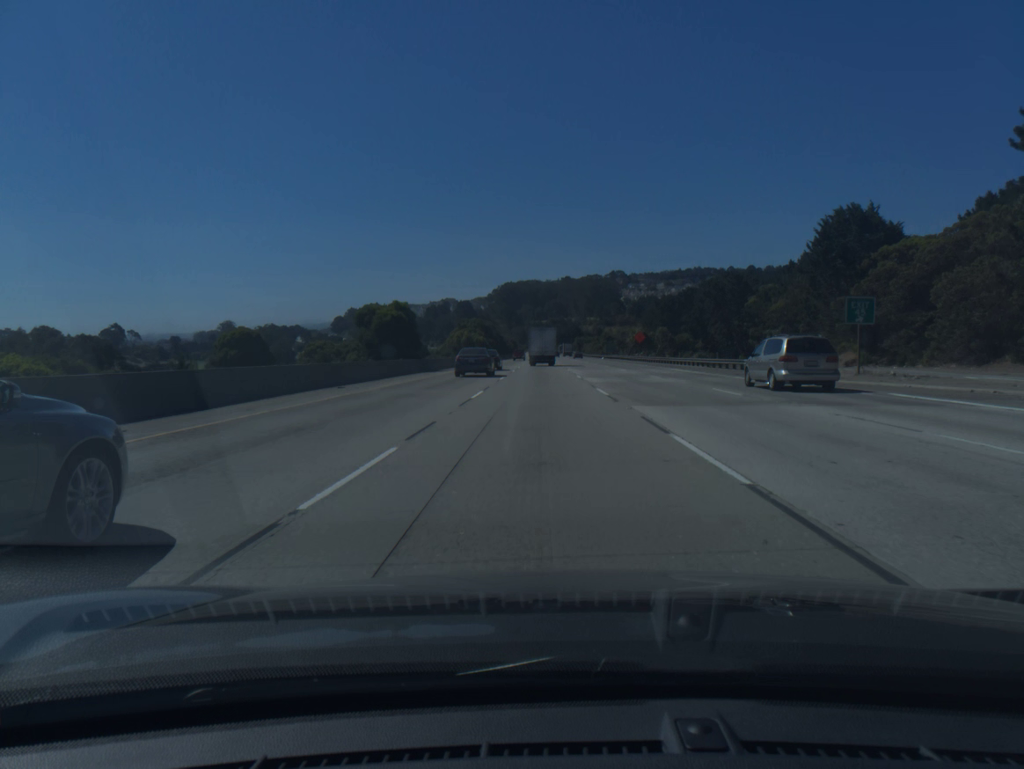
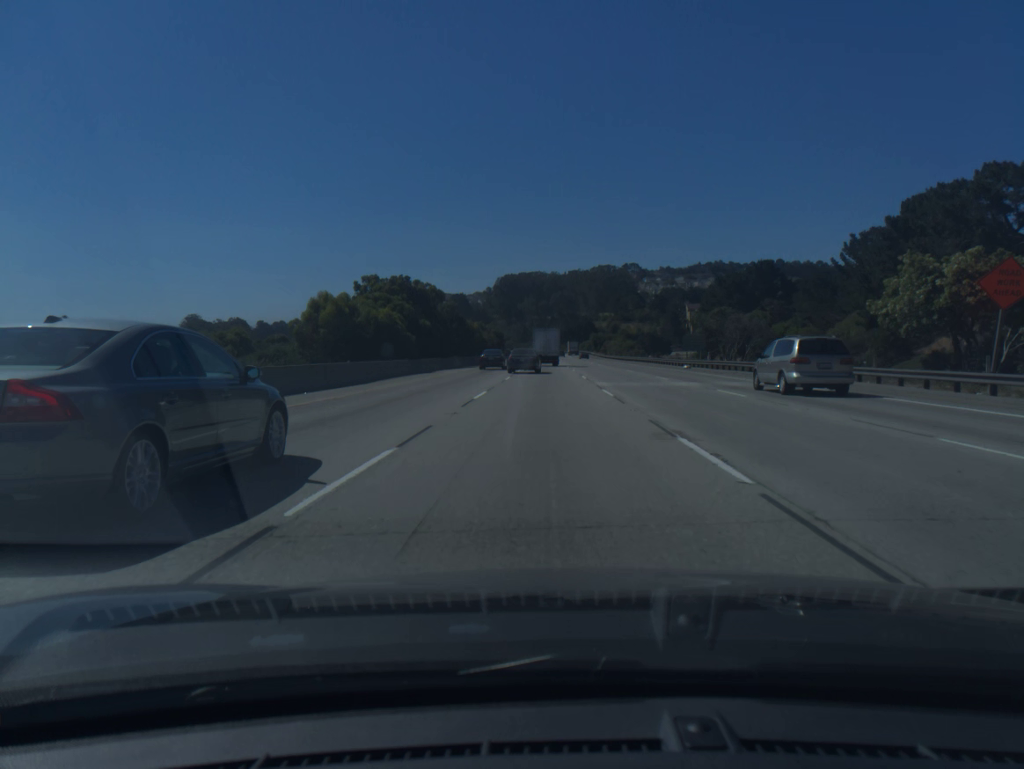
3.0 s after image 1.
(-0.4, +87.5) m; 0°
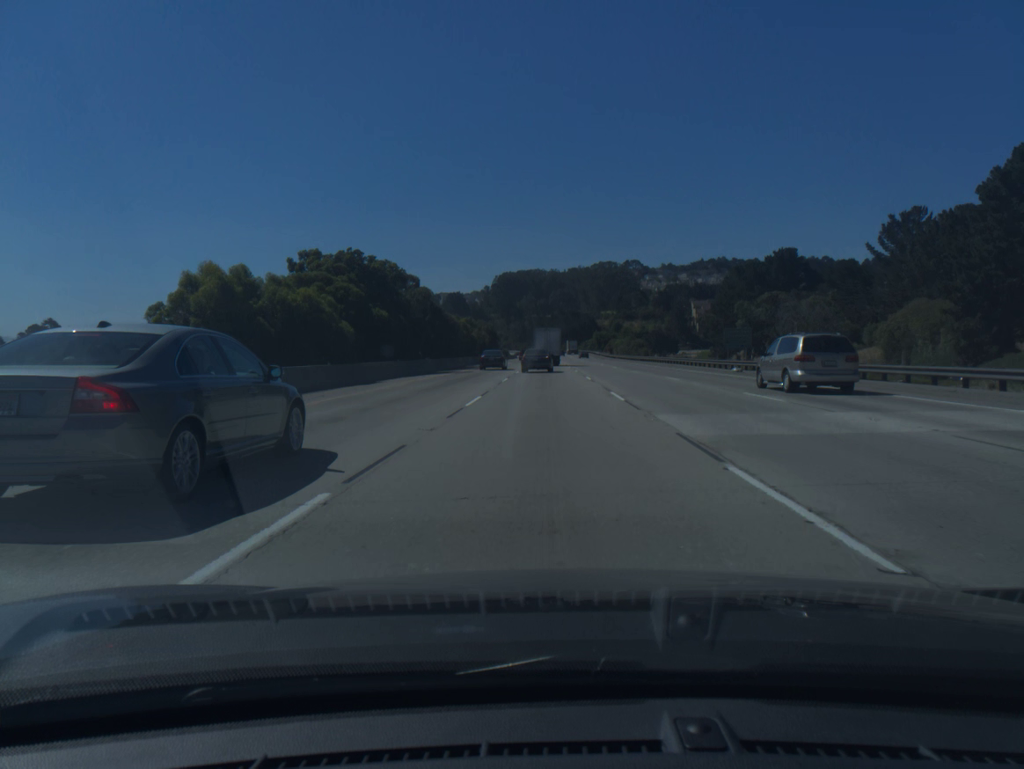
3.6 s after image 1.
(0.0, +17.5) m; 0°
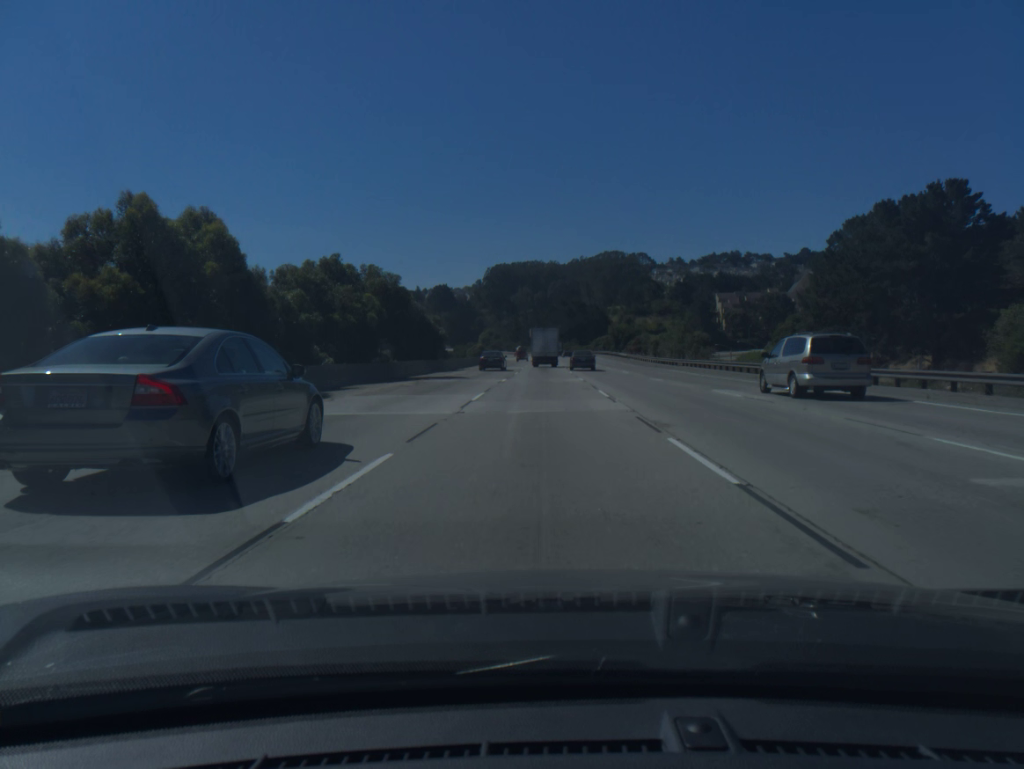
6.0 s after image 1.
(+0.2, +70.1) m; 0°
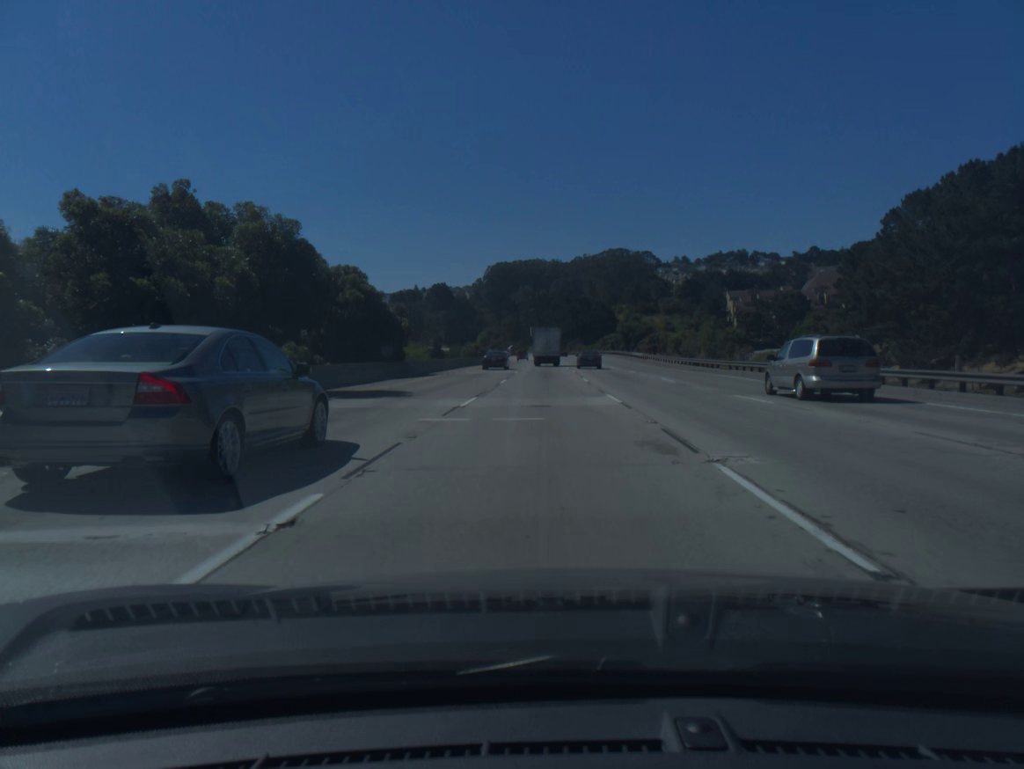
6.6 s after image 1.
(0.0, +17.5) m; 0°
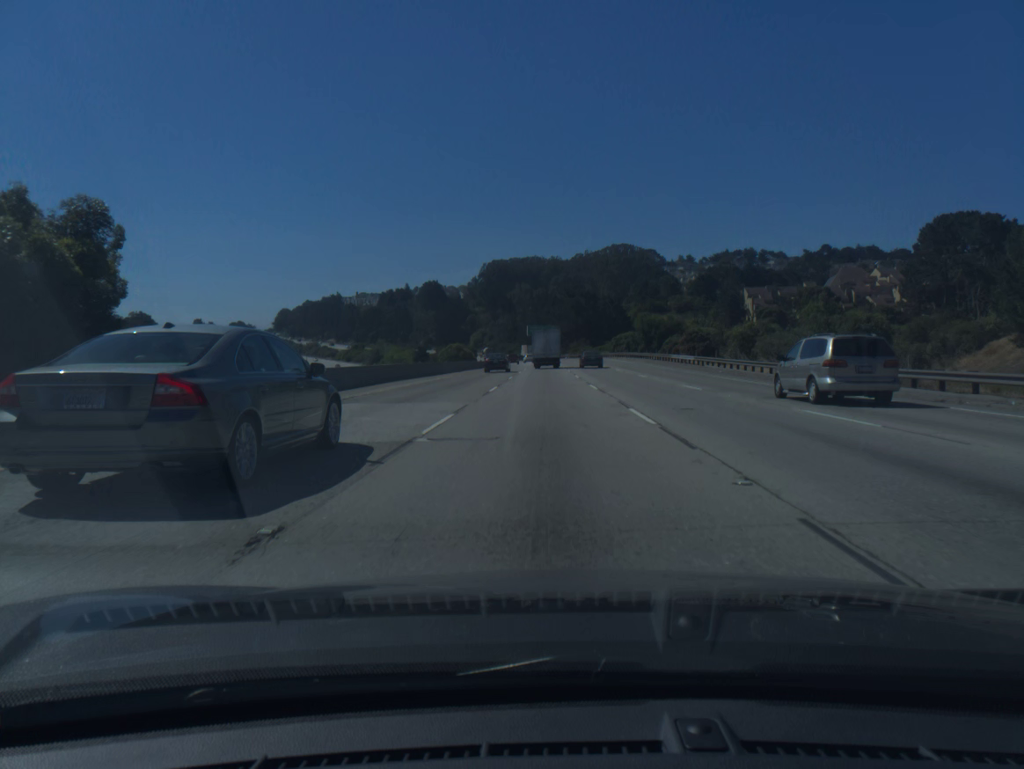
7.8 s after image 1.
(0.0, +35.1) m; 0°
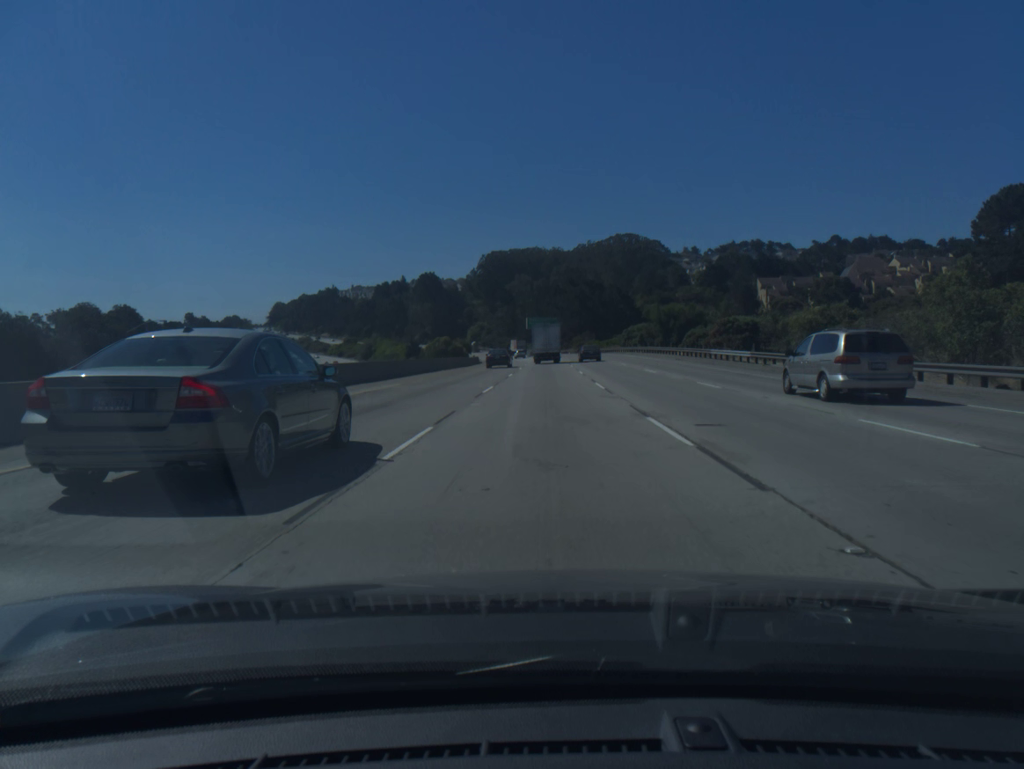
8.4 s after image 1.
(0.0, +17.5) m; 0°
